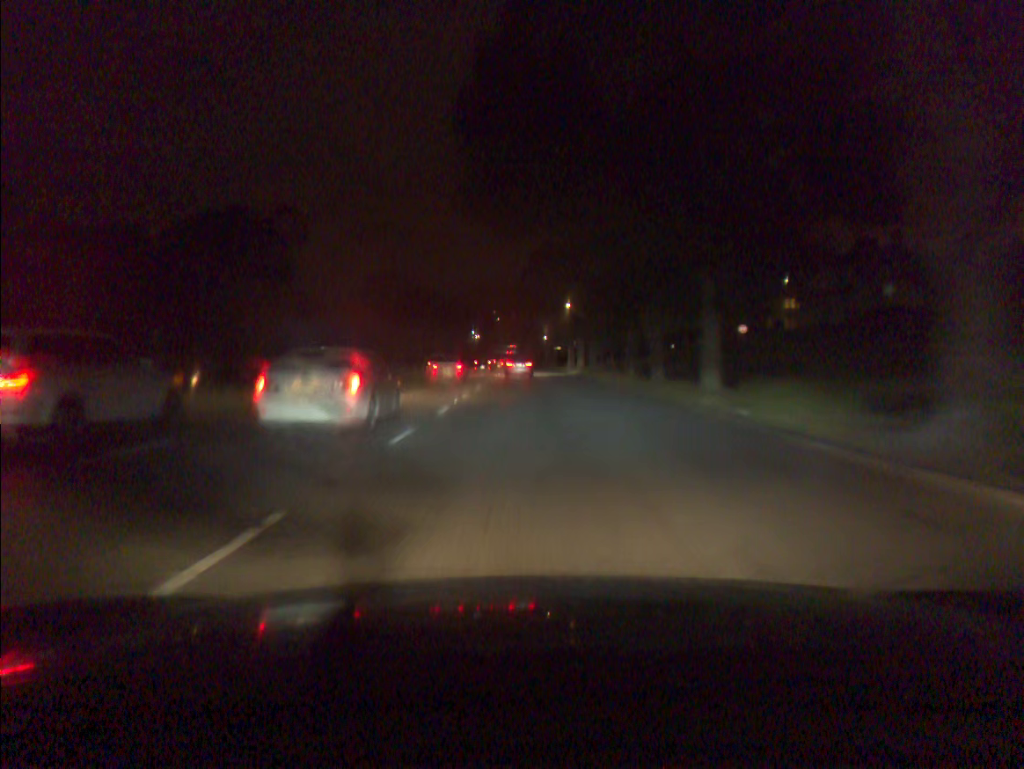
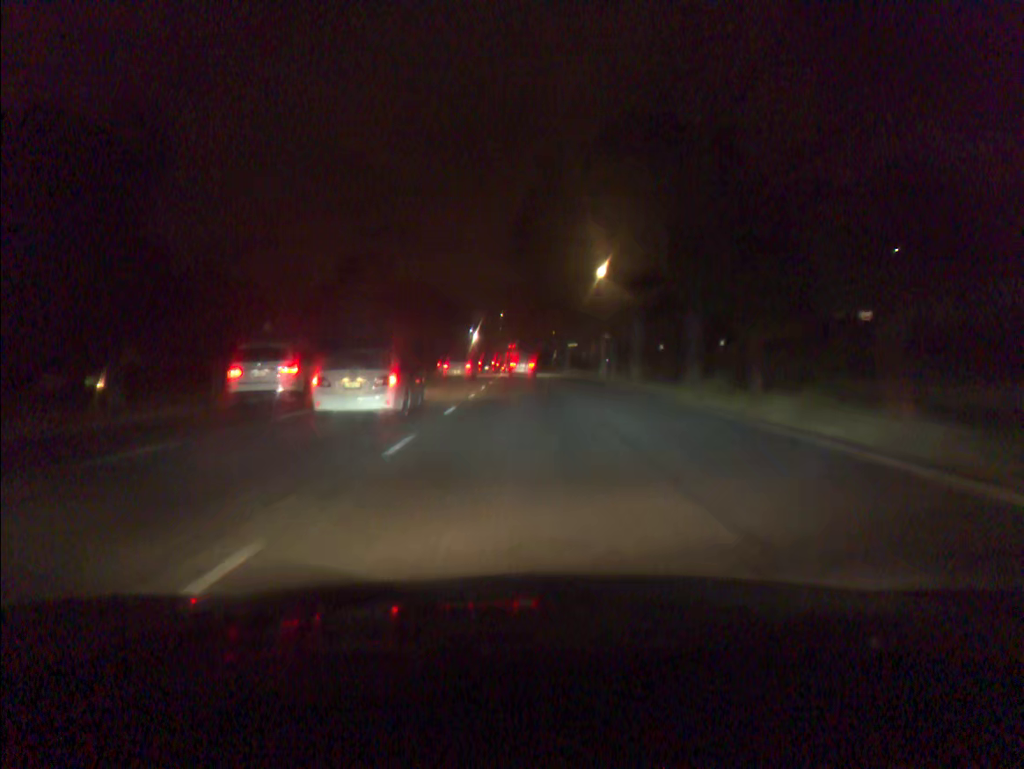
(0.0, +29.6) m; 0°
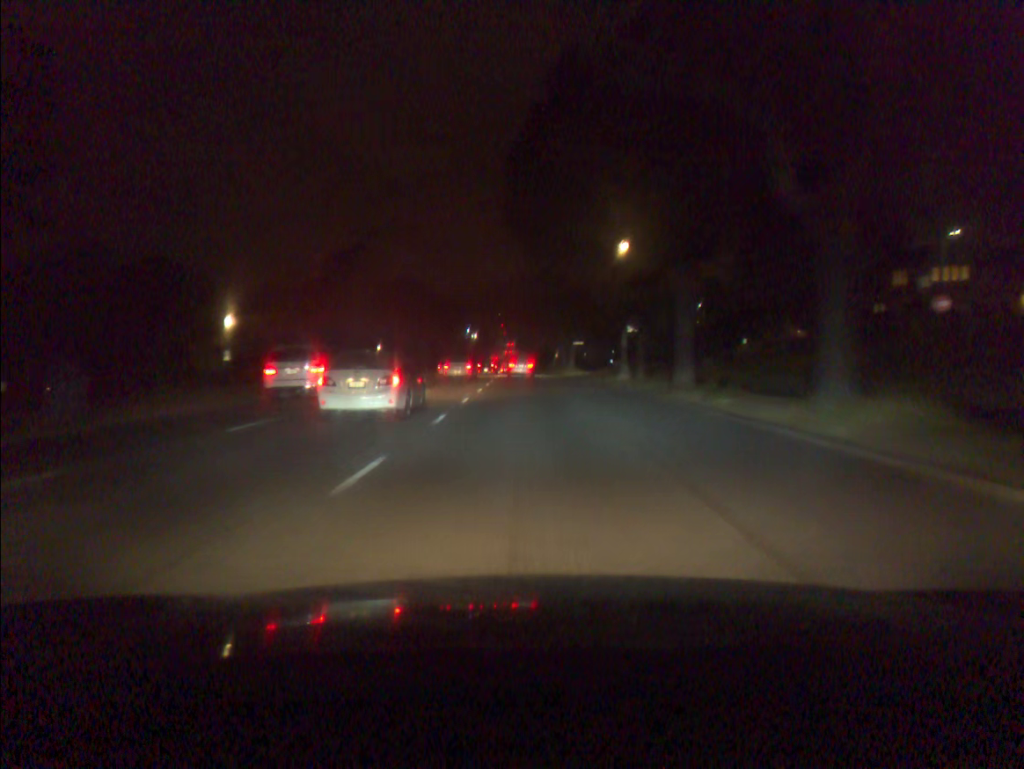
(0.0, +10.1) m; 0°
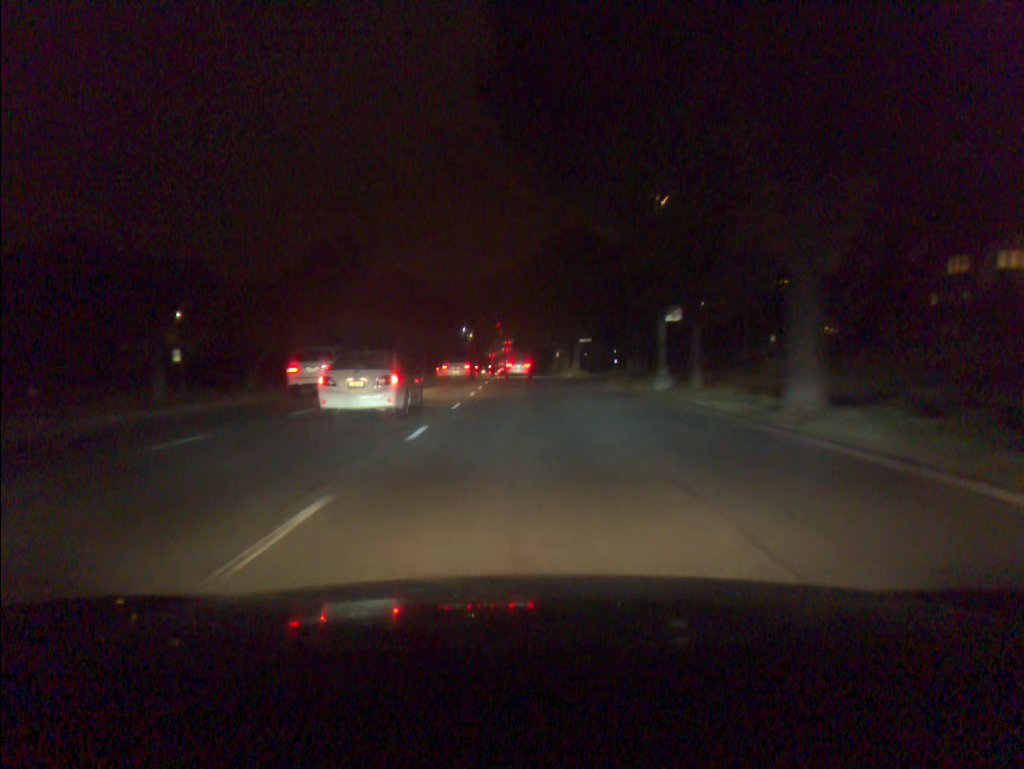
(0.0, +10.1) m; 0°
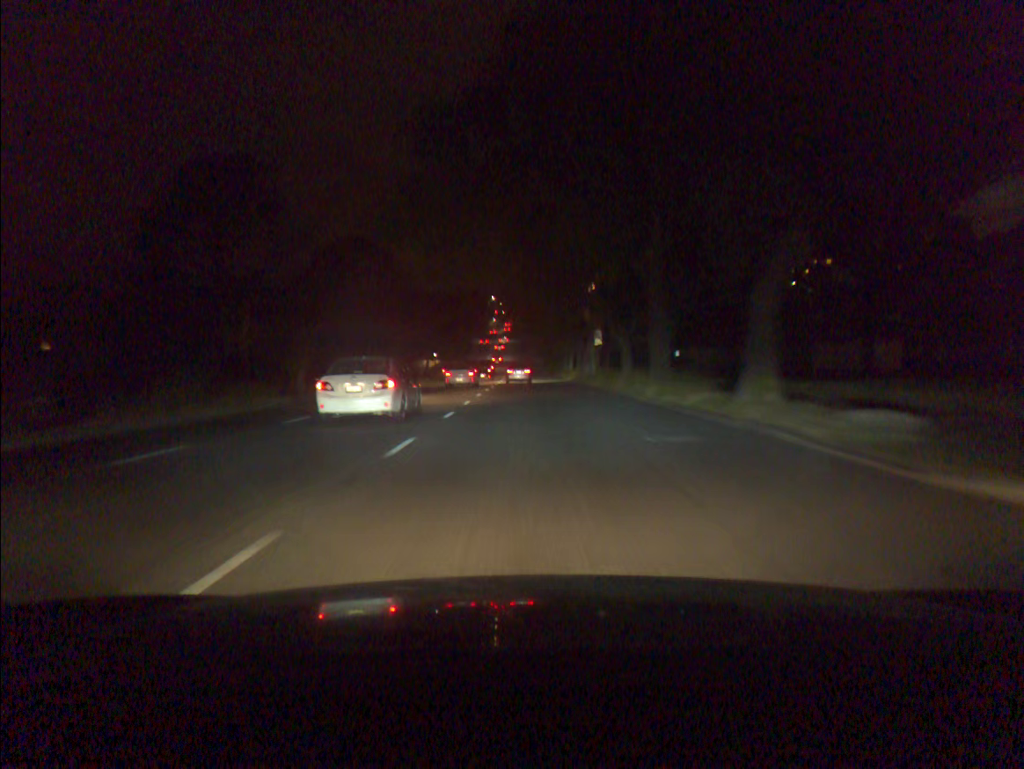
(-0.2, +51.8) m; 0°
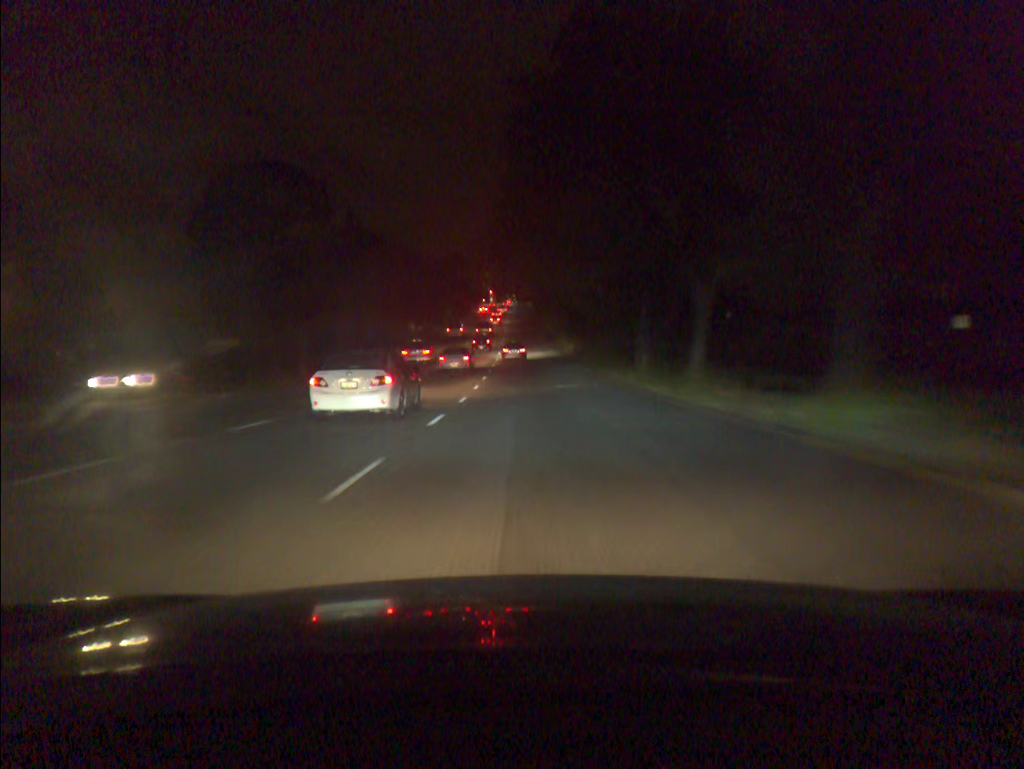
(-0.2, +53.2) m; 0°
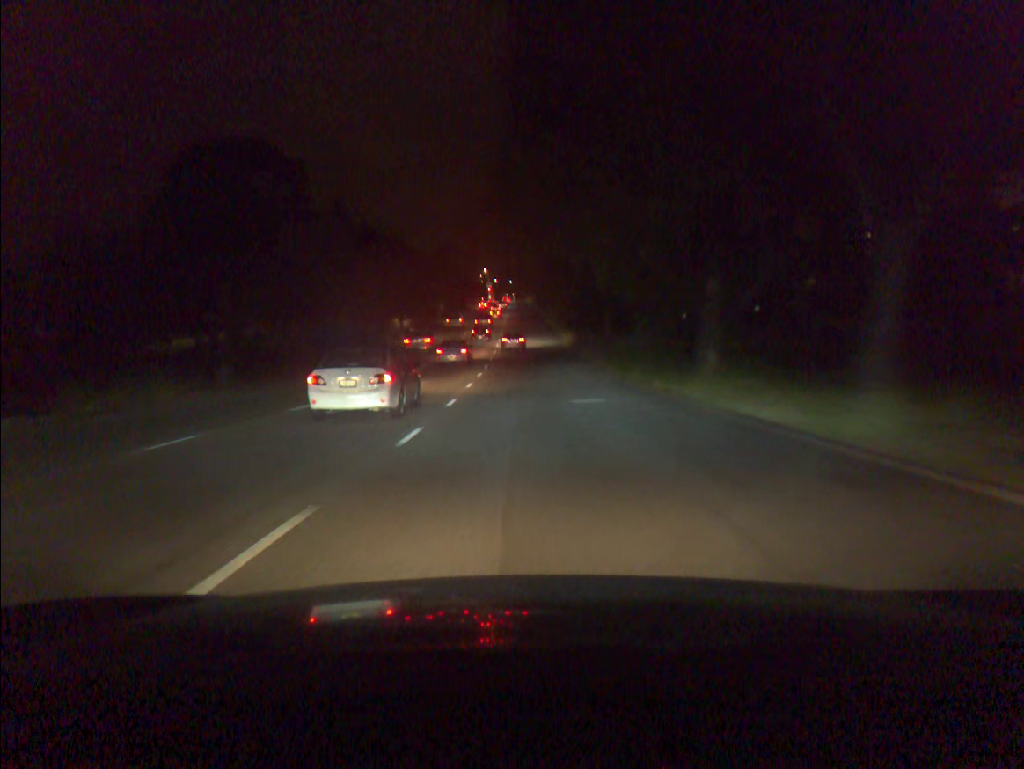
(0.0, +10.7) m; 0°
